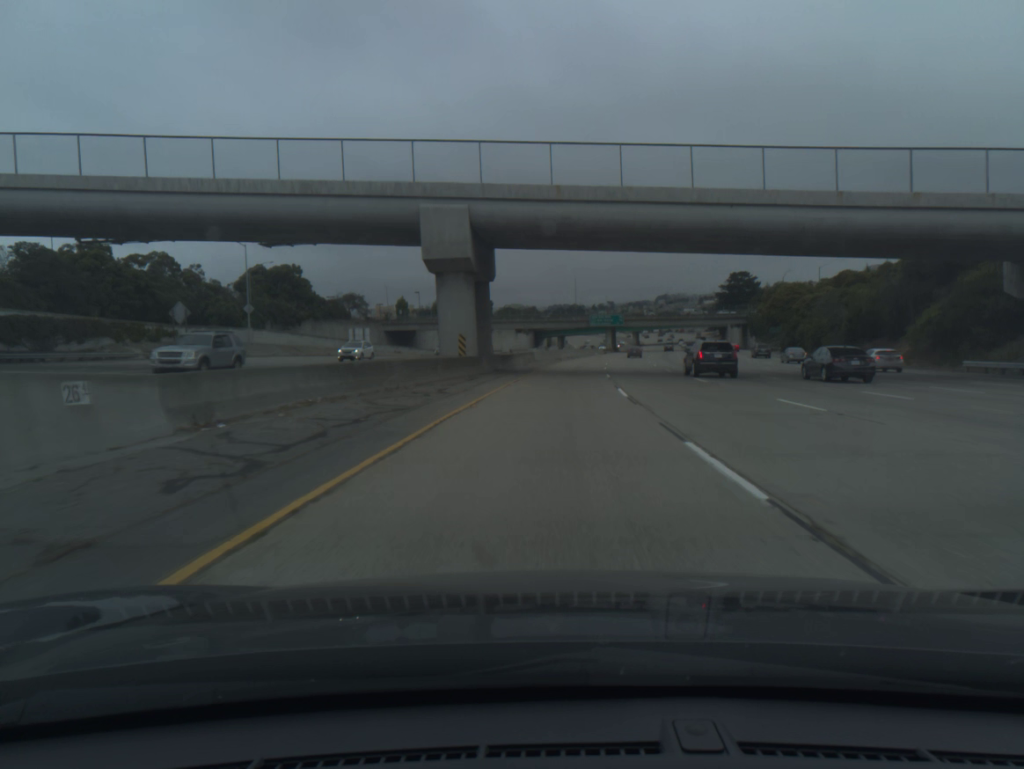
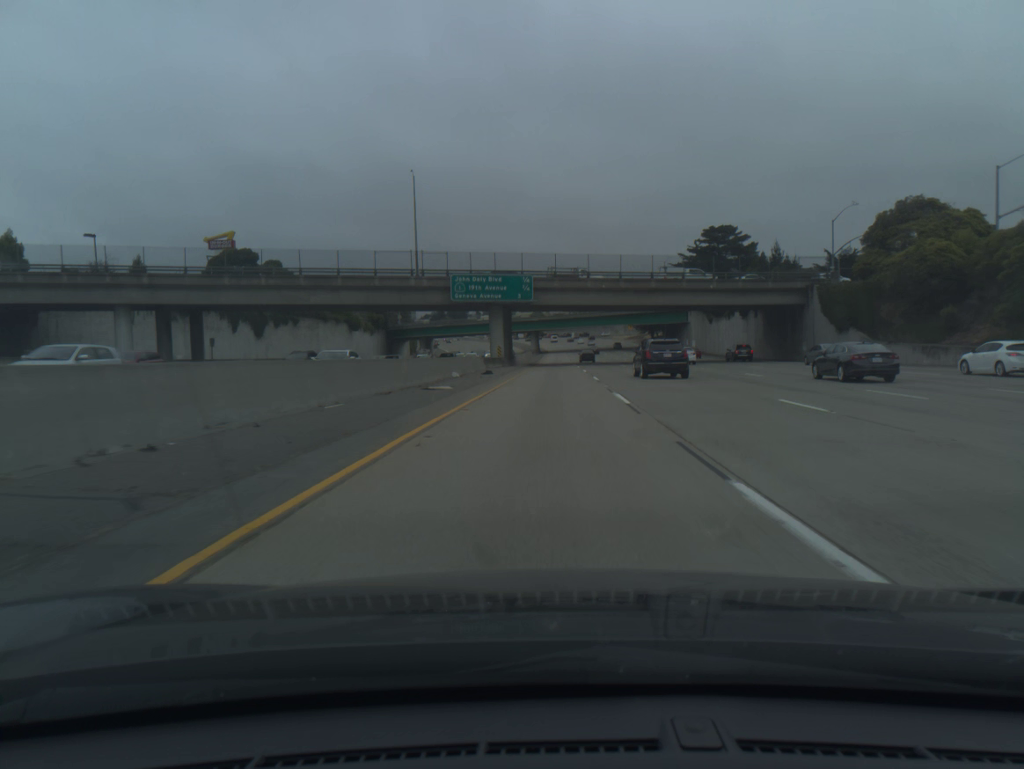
(+8.1, +102.0) m; +8°
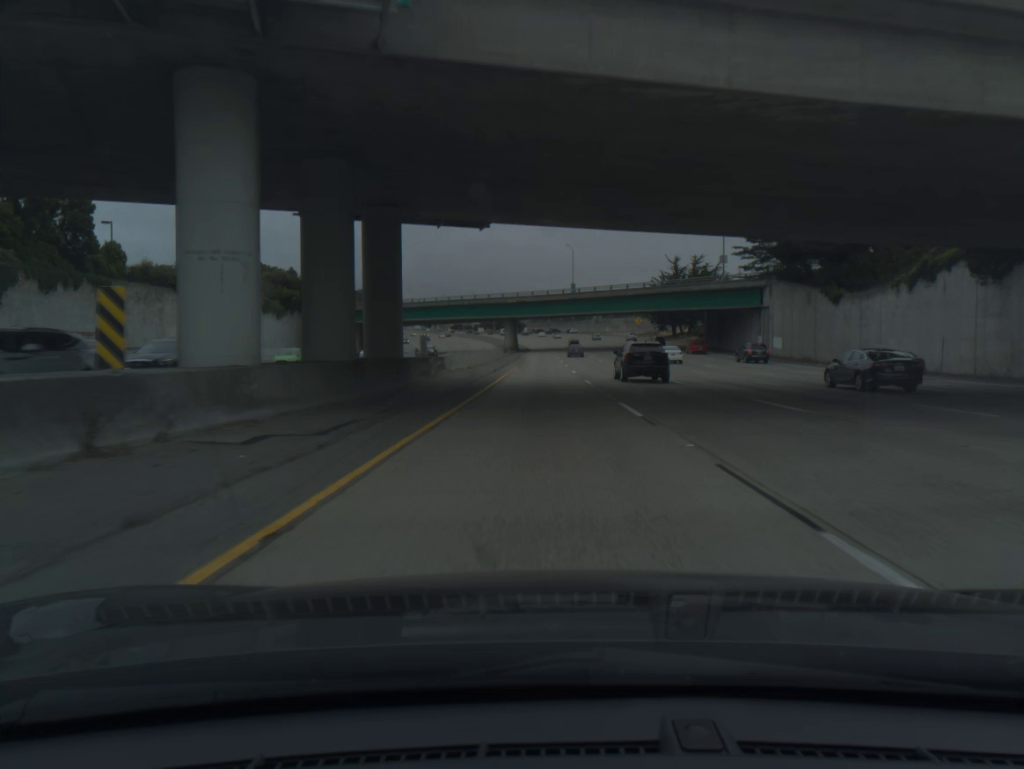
(+0.9, +59.8) m; +1°
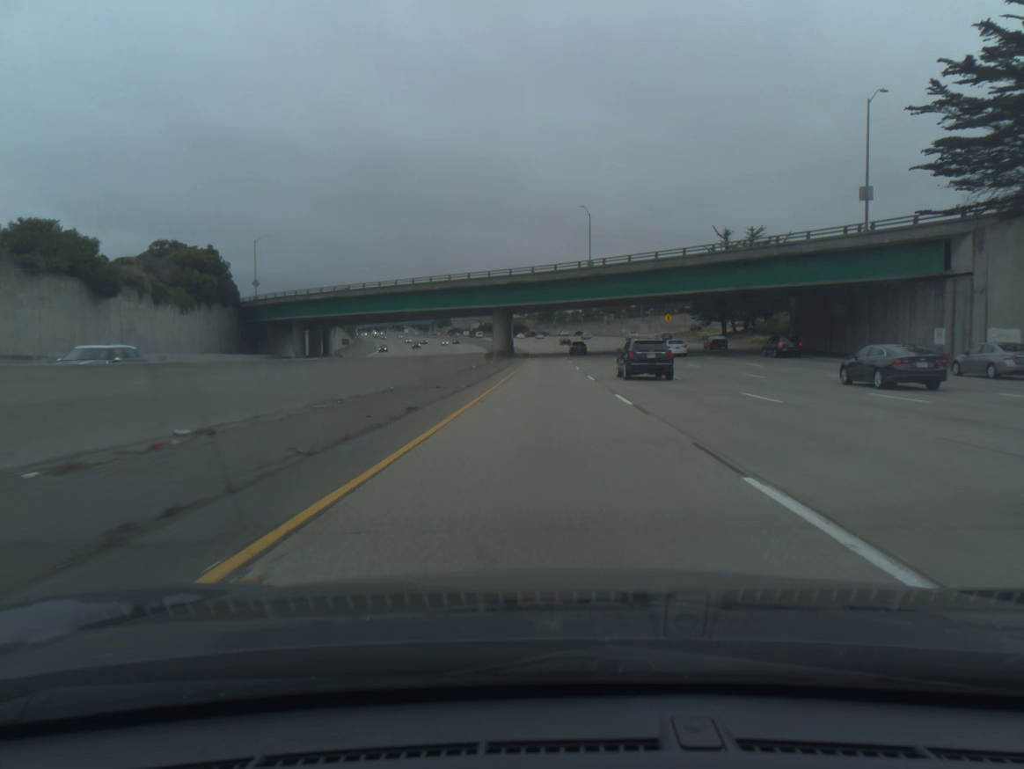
(-0.1, +39.8) m; 0°
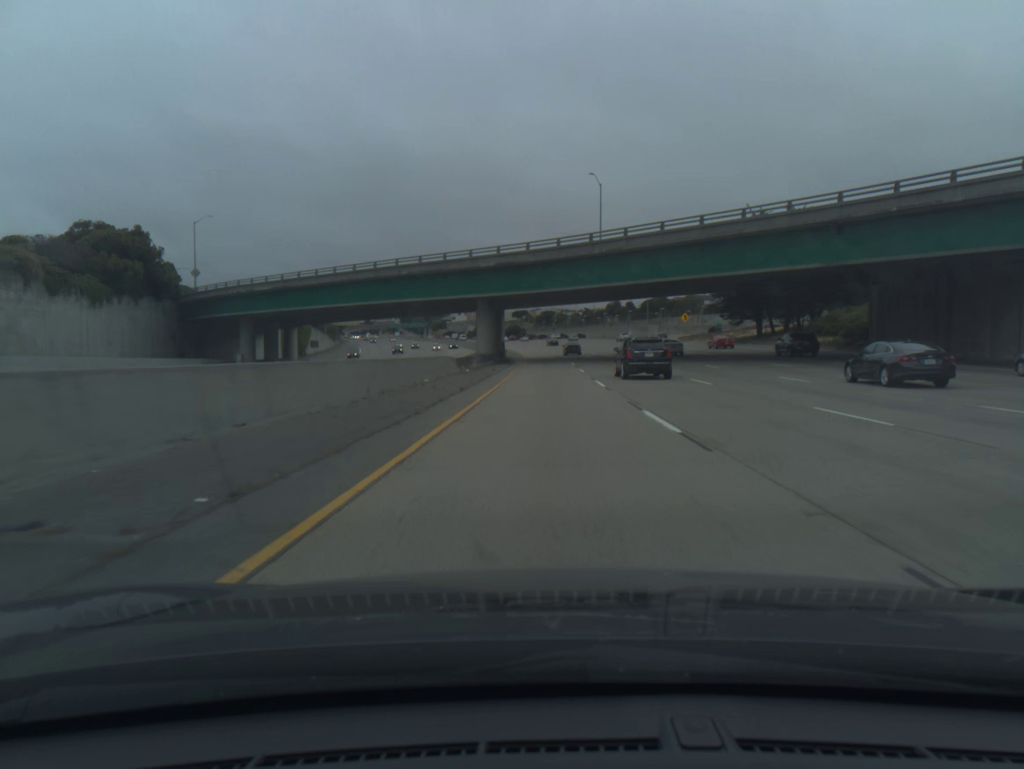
(0.0, +19.9) m; 0°
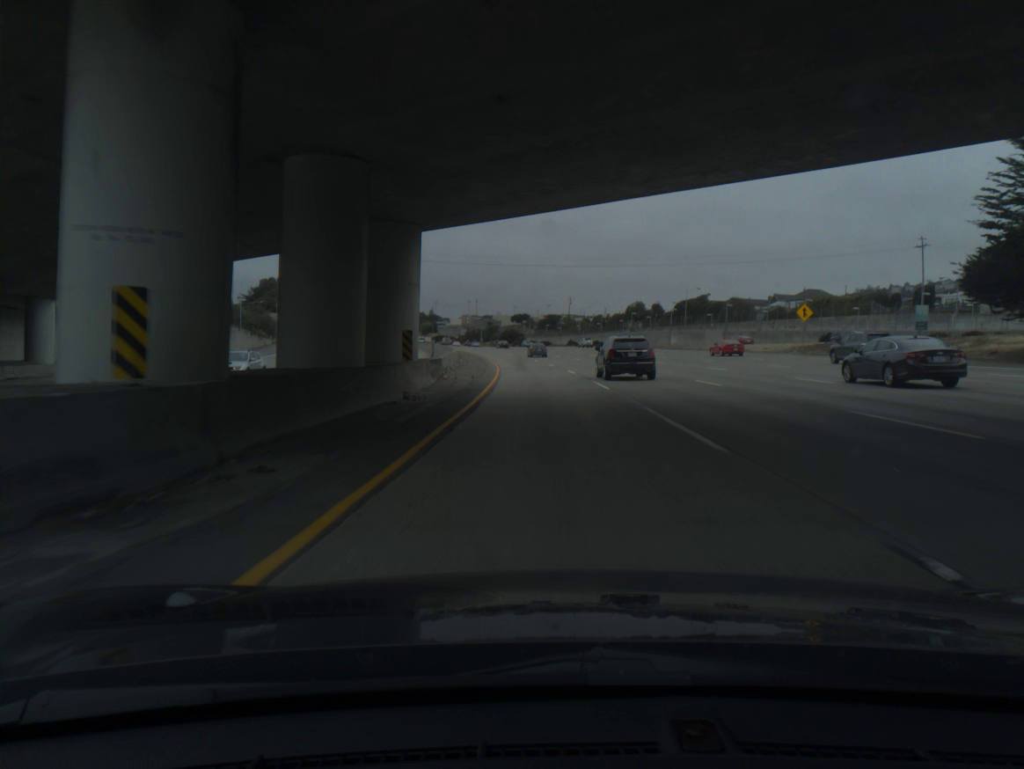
(+0.1, +59.4) m; 0°
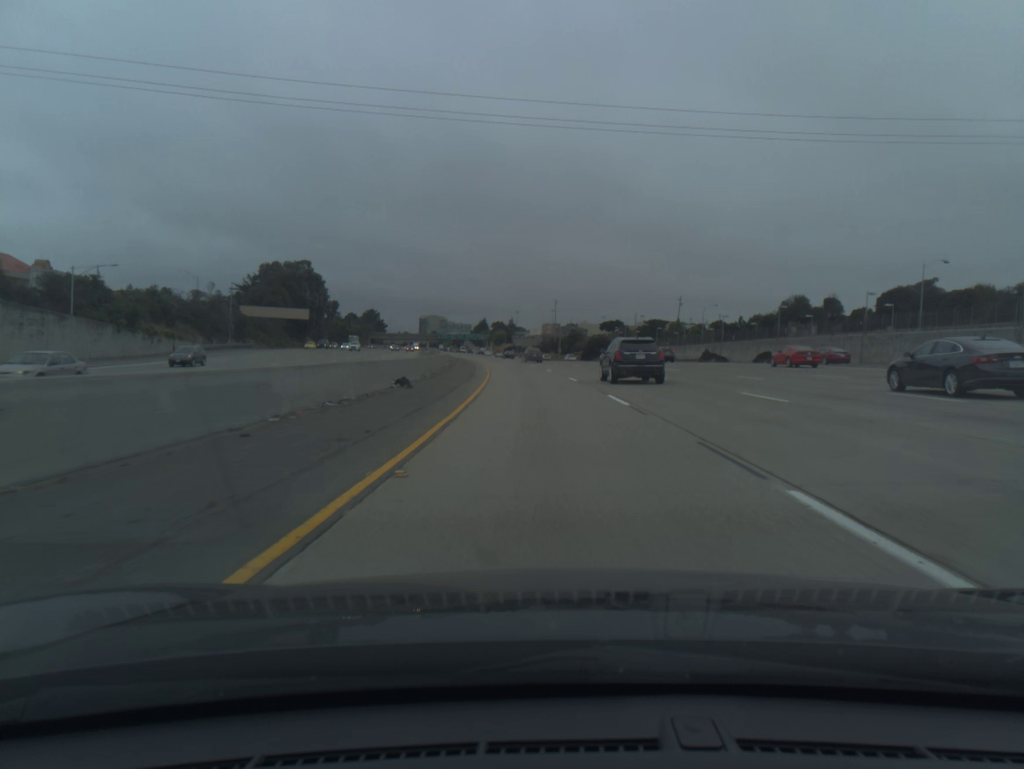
(-3.4, +77.6) m; -6°
